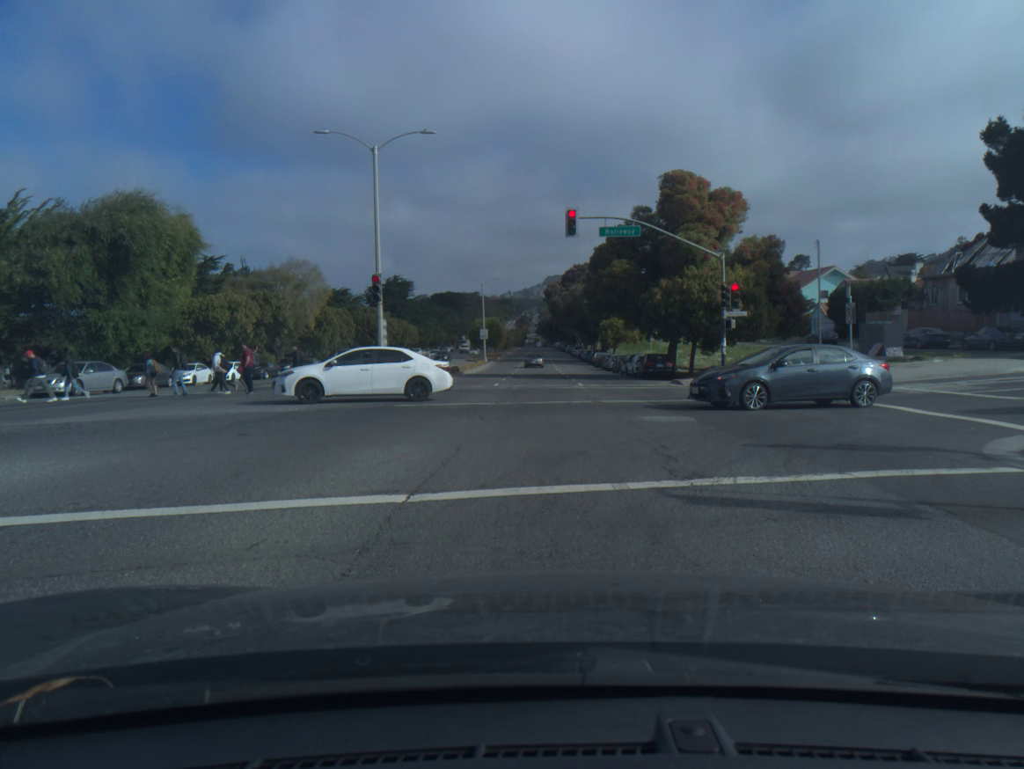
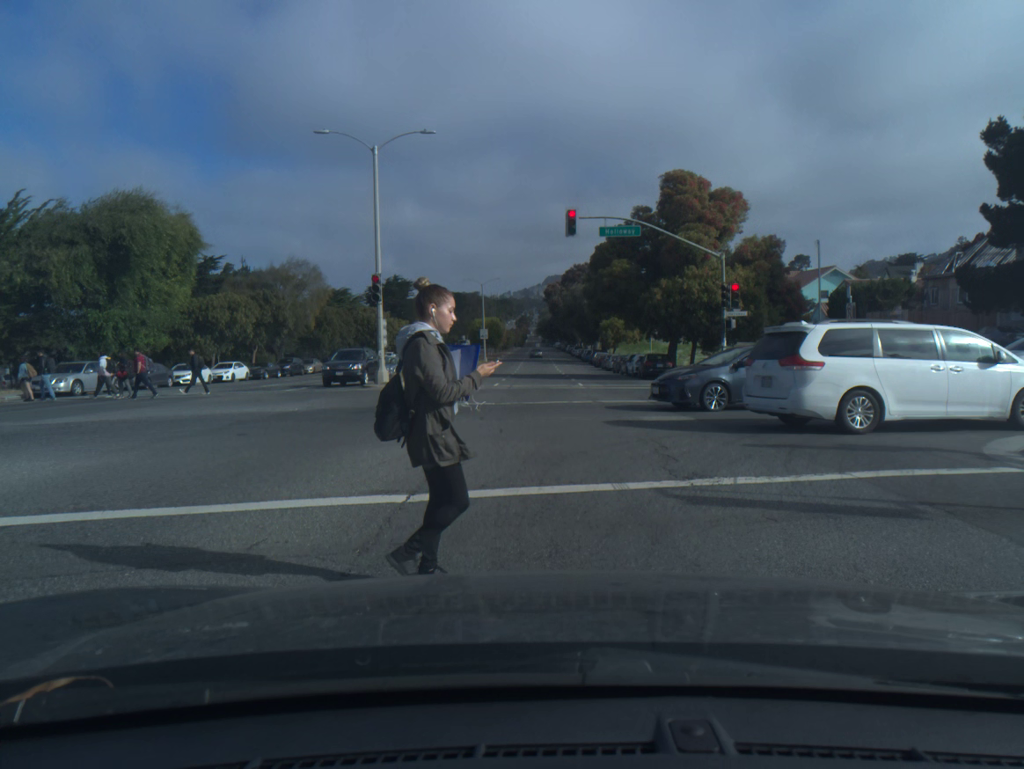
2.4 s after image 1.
(0.0, 0.0) m; 0°
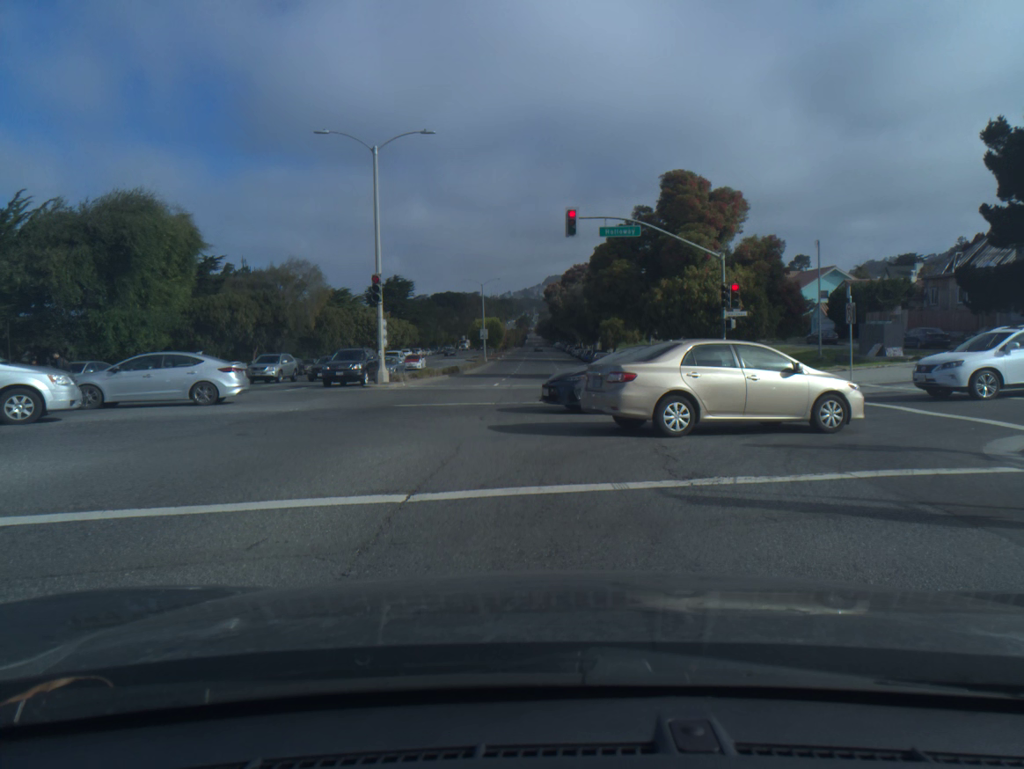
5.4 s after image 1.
(0.0, 0.0) m; 0°
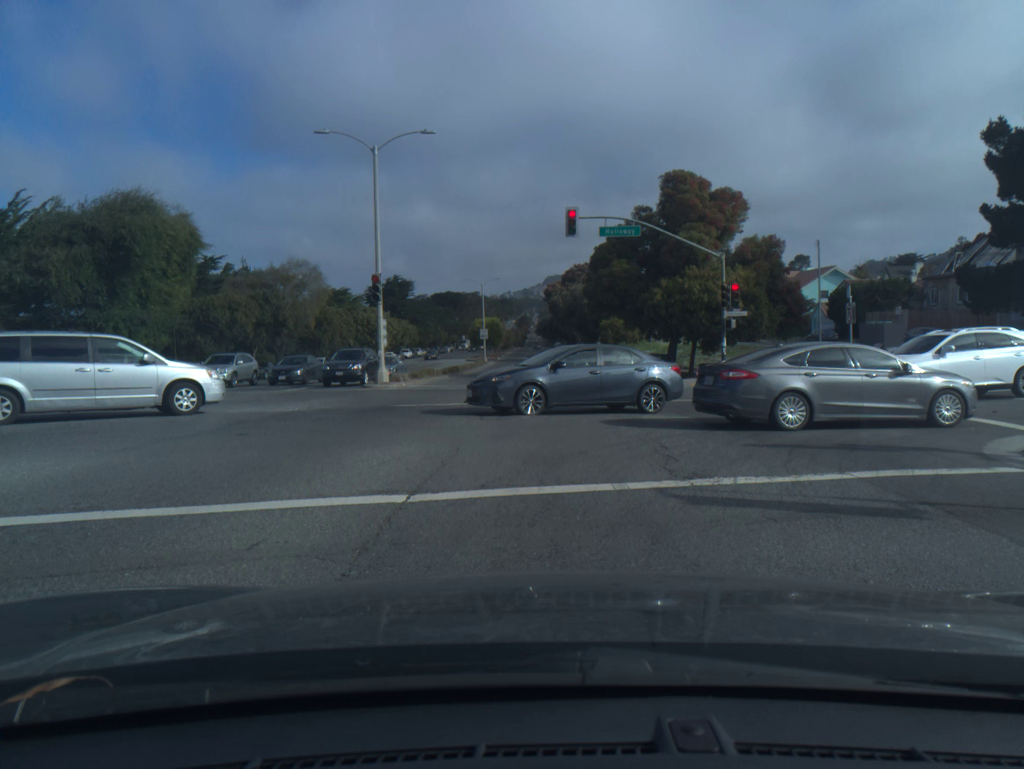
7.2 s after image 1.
(0.0, 0.0) m; 0°
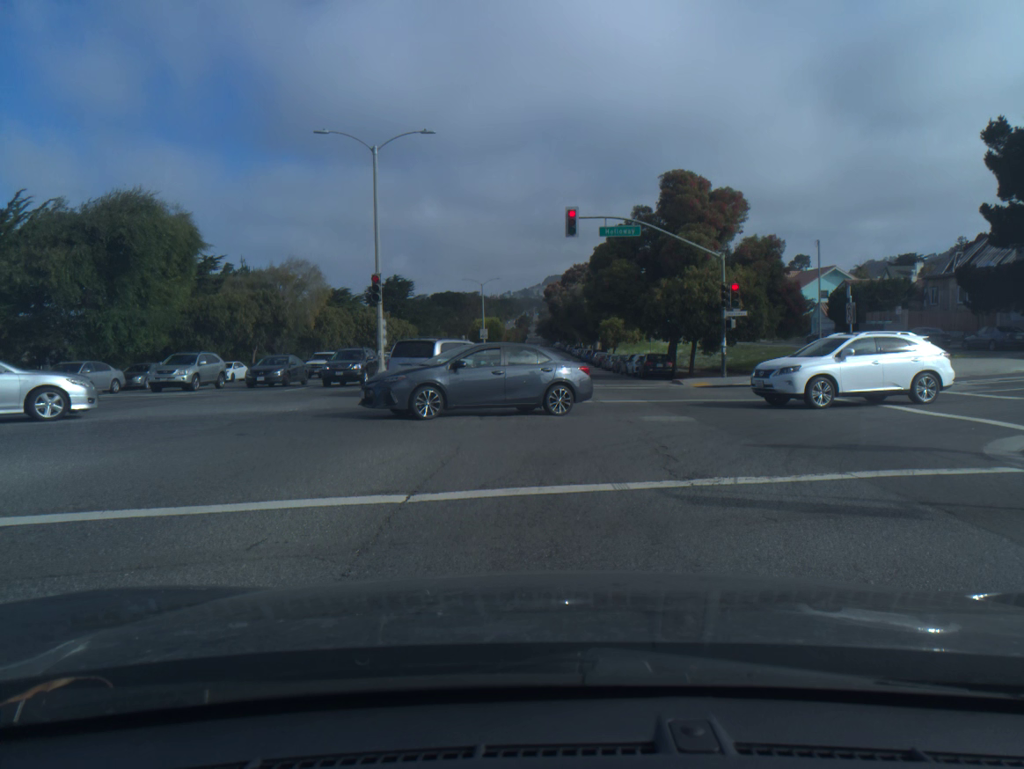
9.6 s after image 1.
(0.0, 0.0) m; 0°
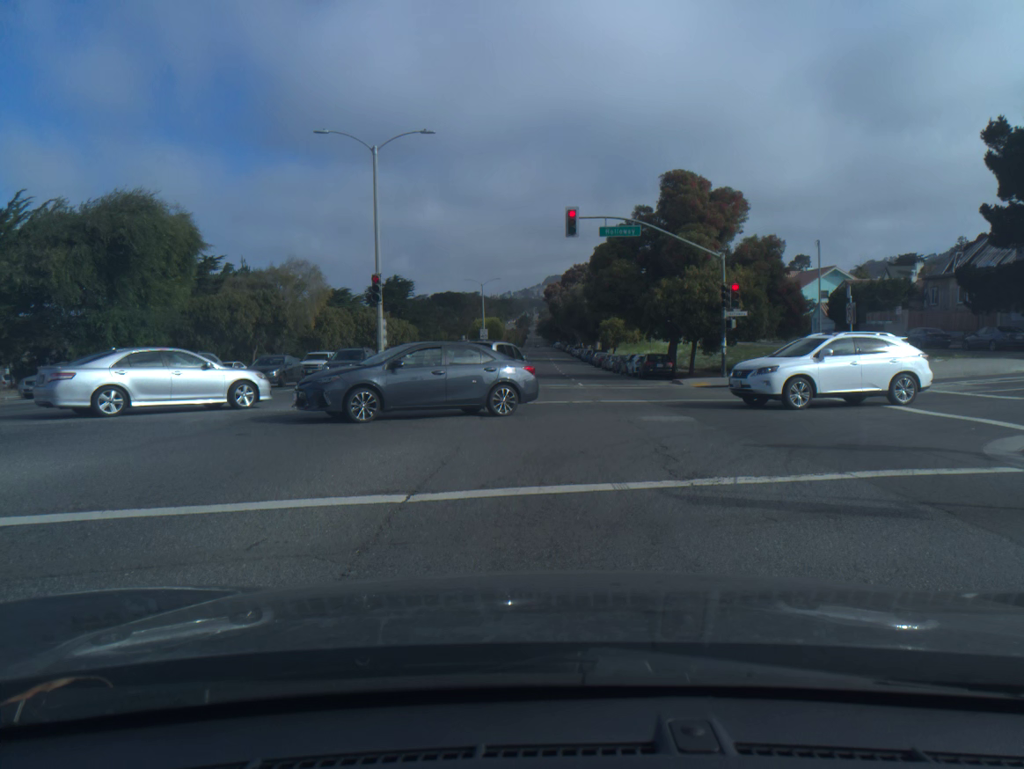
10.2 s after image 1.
(0.0, 0.0) m; 0°
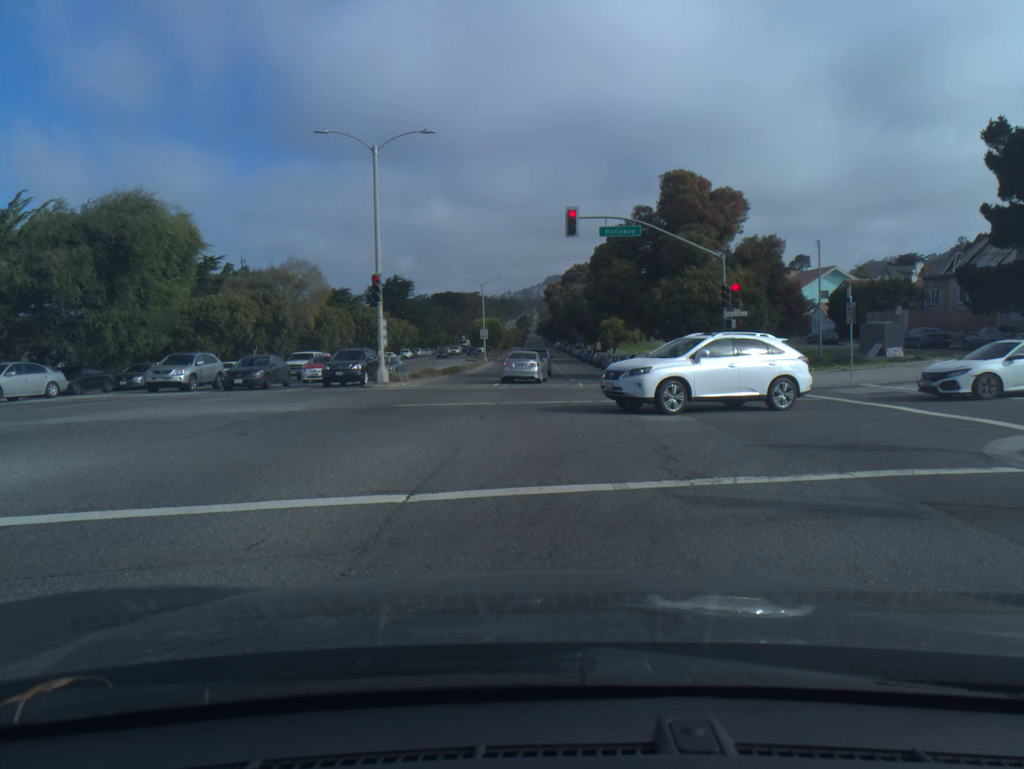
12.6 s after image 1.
(0.0, 0.0) m; 0°
